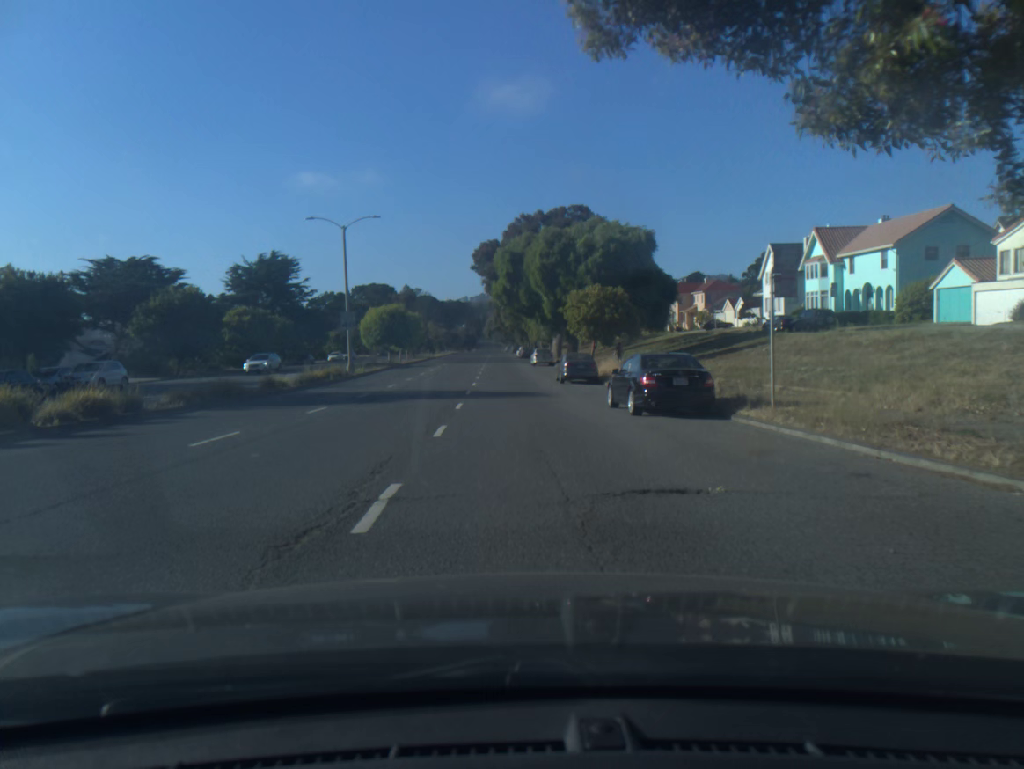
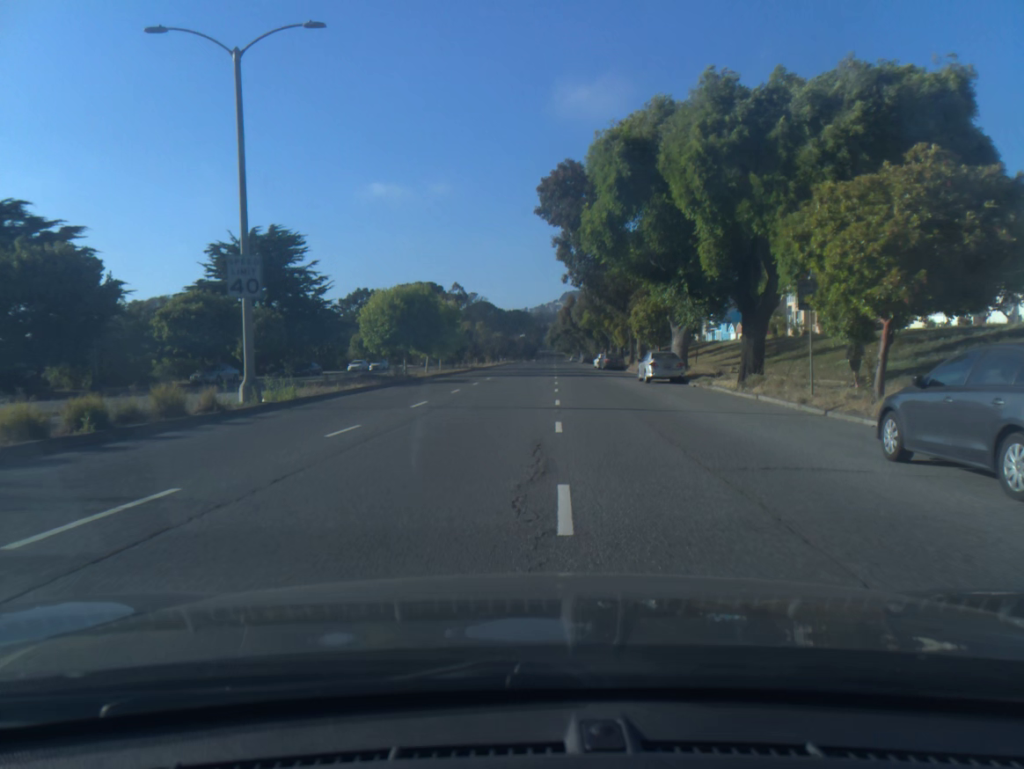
(-1.4, +28.9) m; -3°
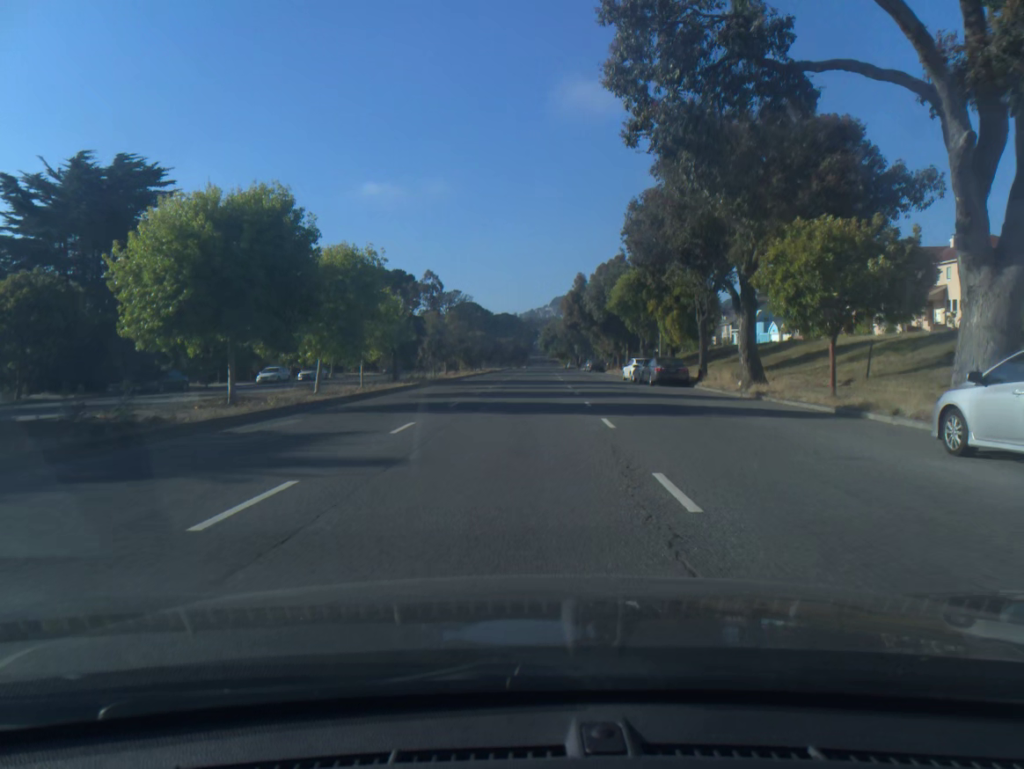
(+0.1, +28.6) m; +1°
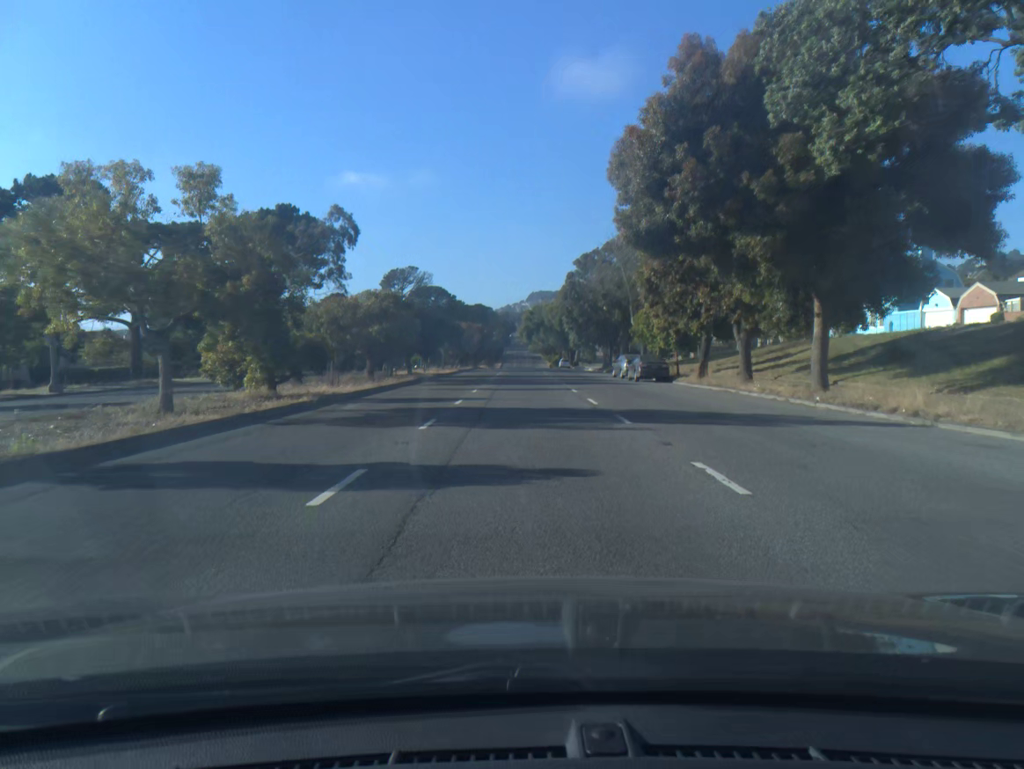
(+0.6, +50.2) m; +2°
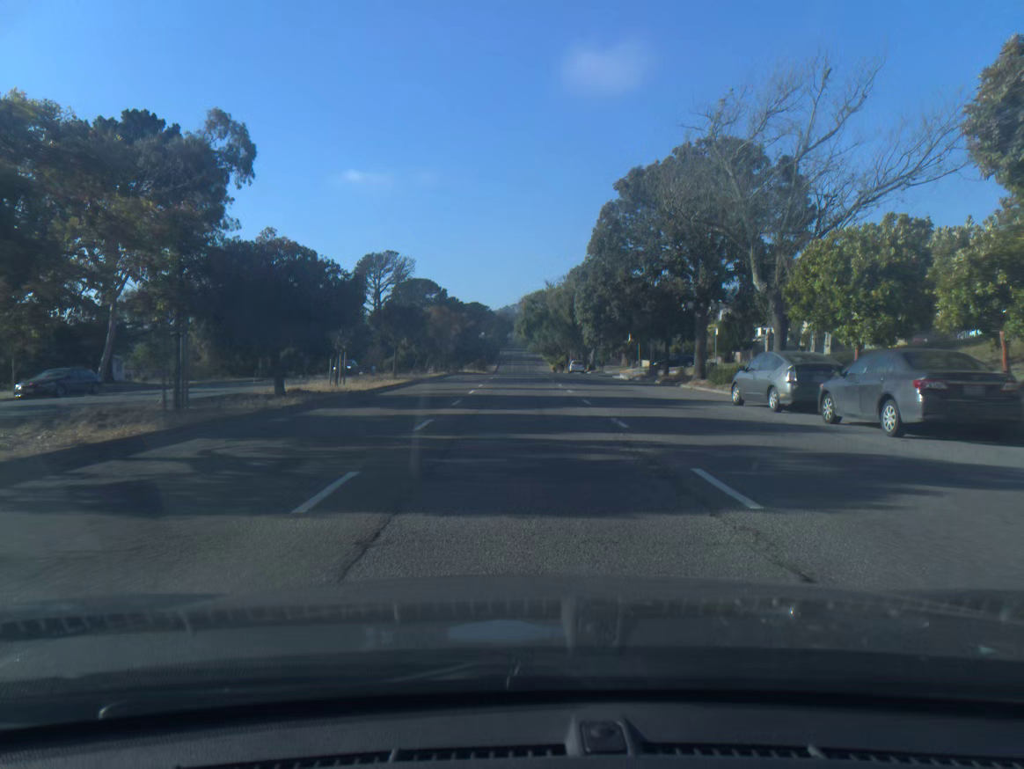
(+0.1, +29.1) m; 0°
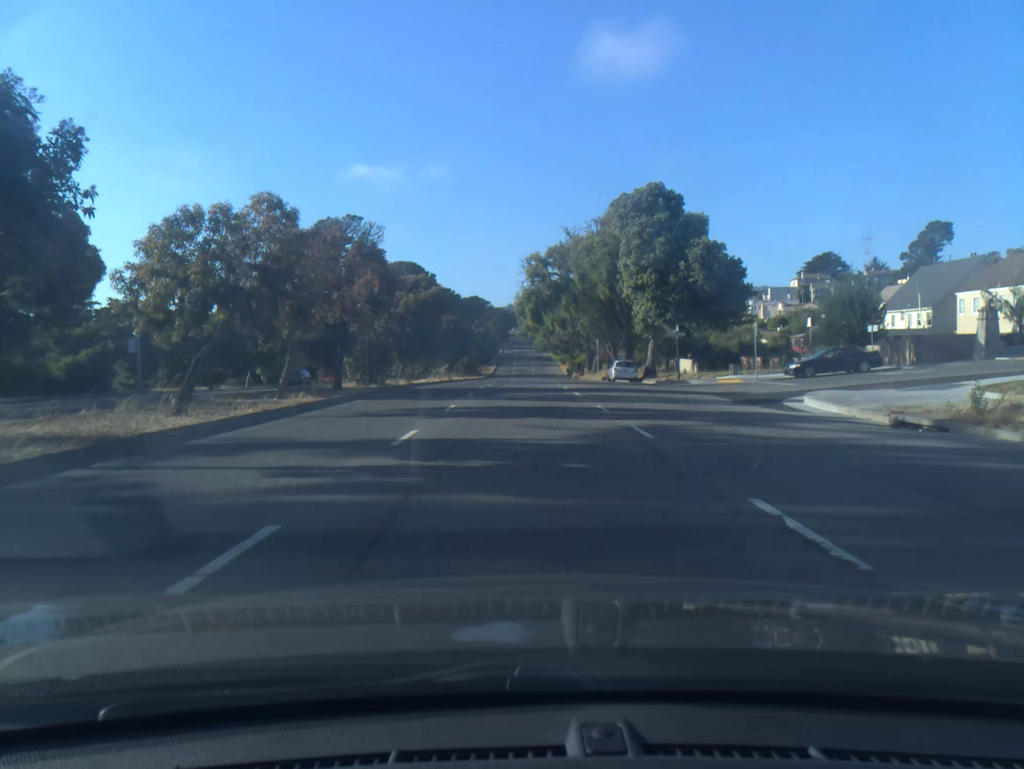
(0.0, +39.0) m; 0°
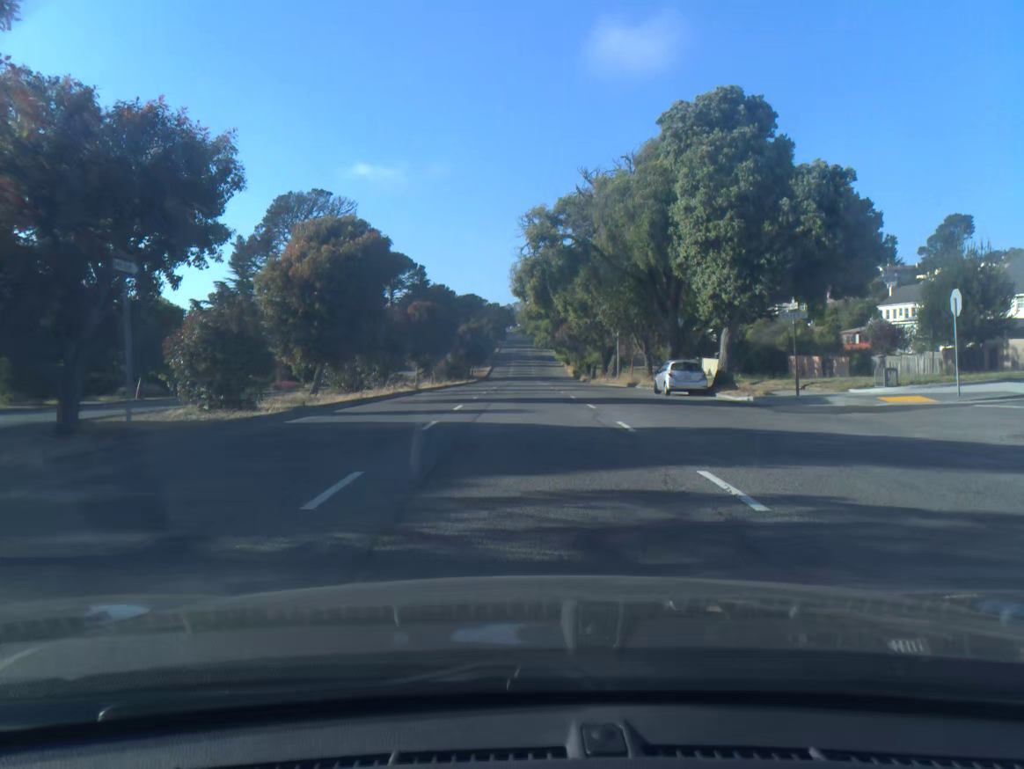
(0.0, +19.4) m; 0°
